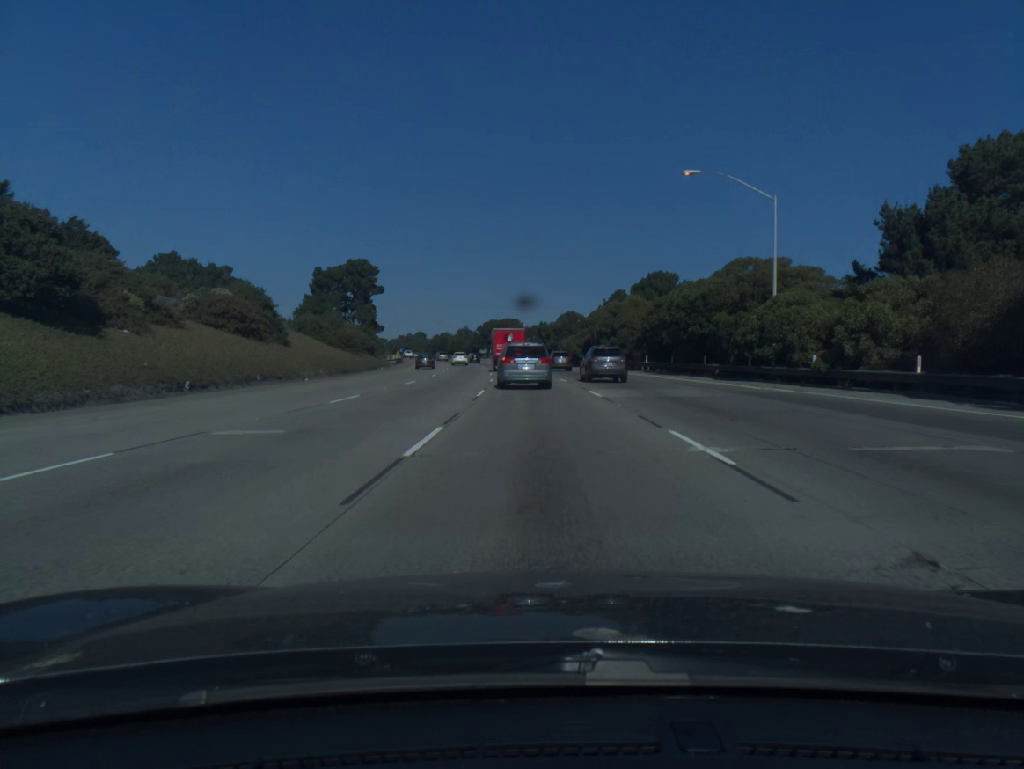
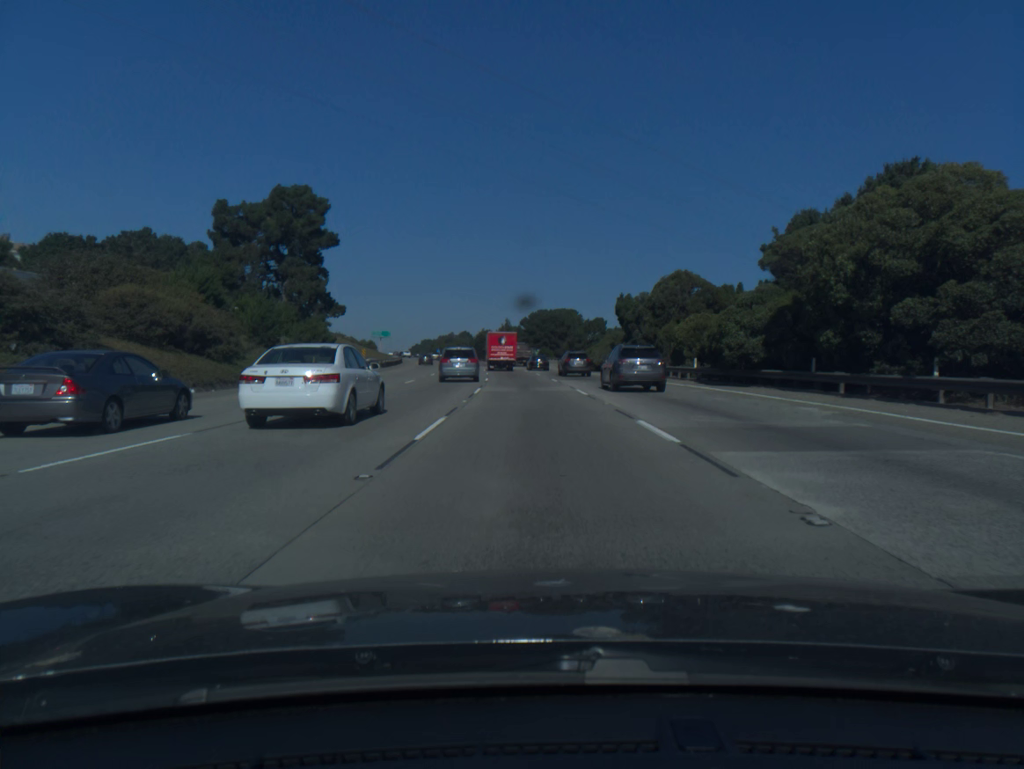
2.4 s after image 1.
(-1.8, +56.5) m; -4°
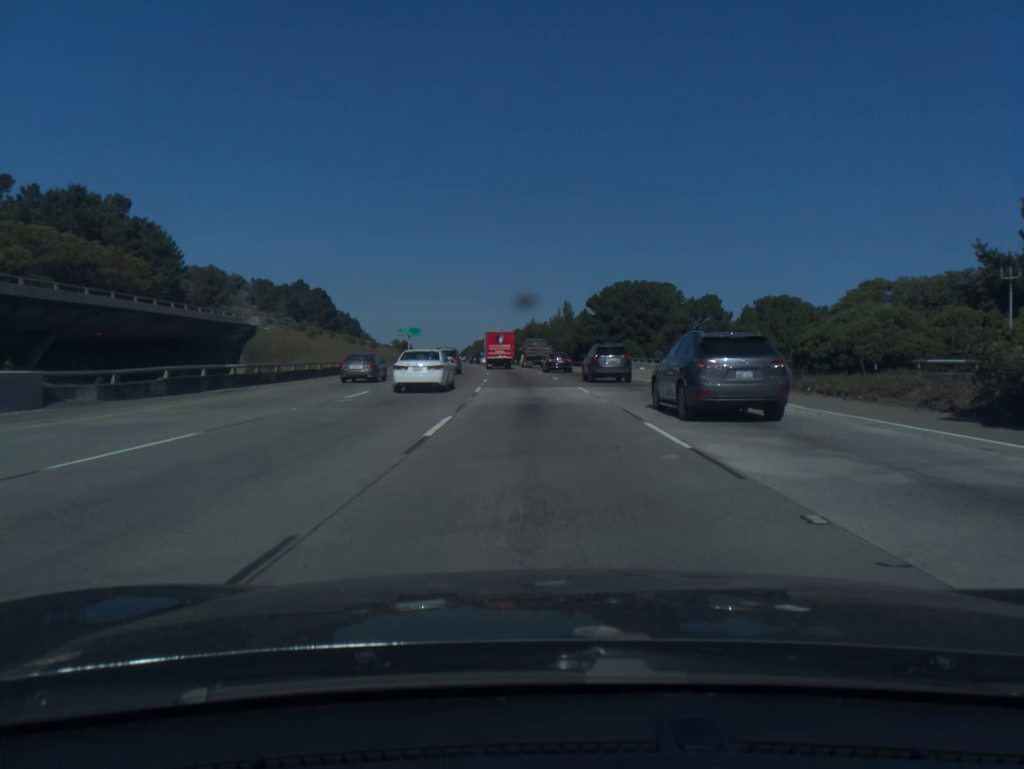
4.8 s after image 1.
(-2.3, +58.2) m; -4°
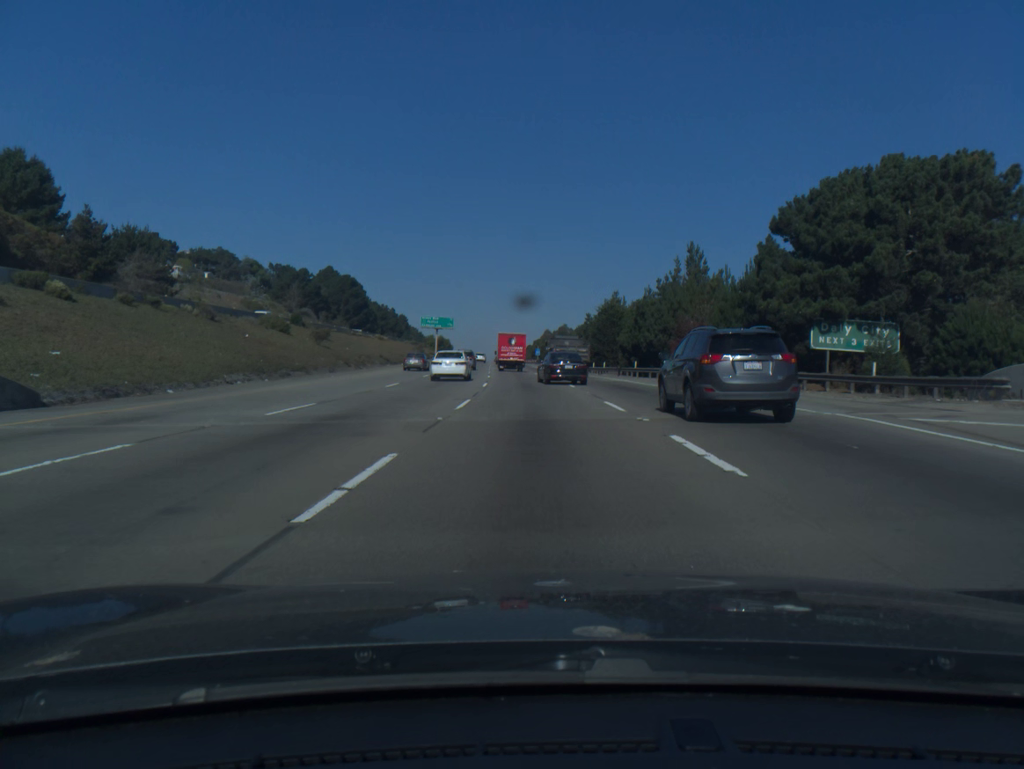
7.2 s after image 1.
(-2.4, +60.6) m; -5°
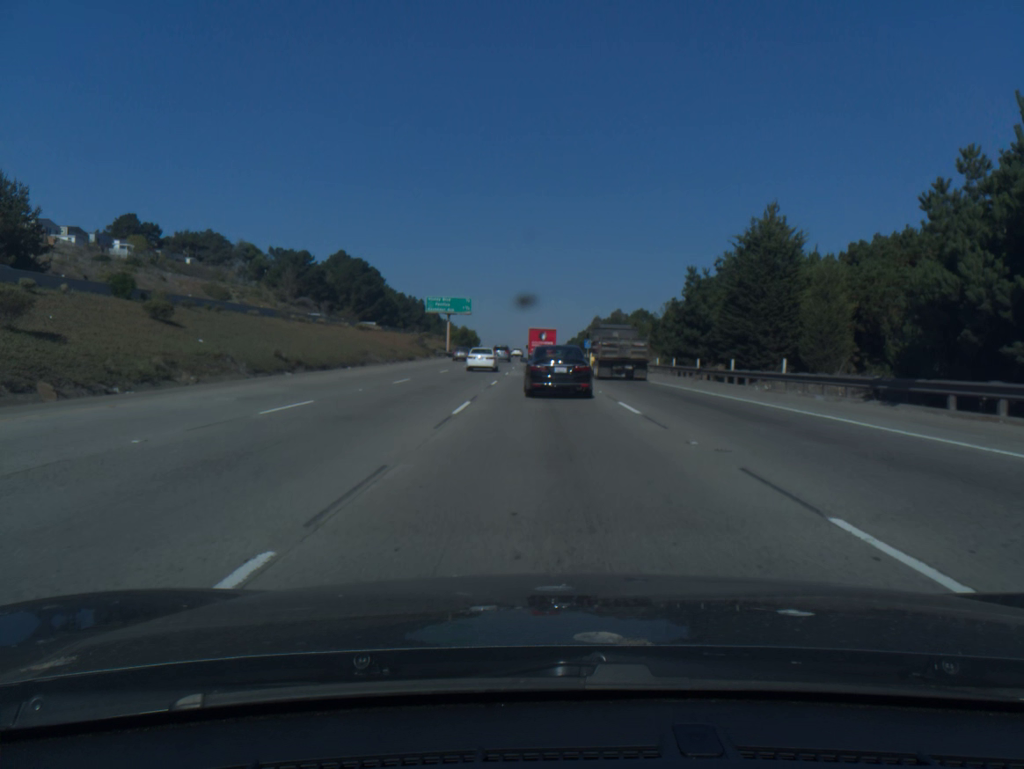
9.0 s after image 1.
(-1.3, +44.5) m; -3°
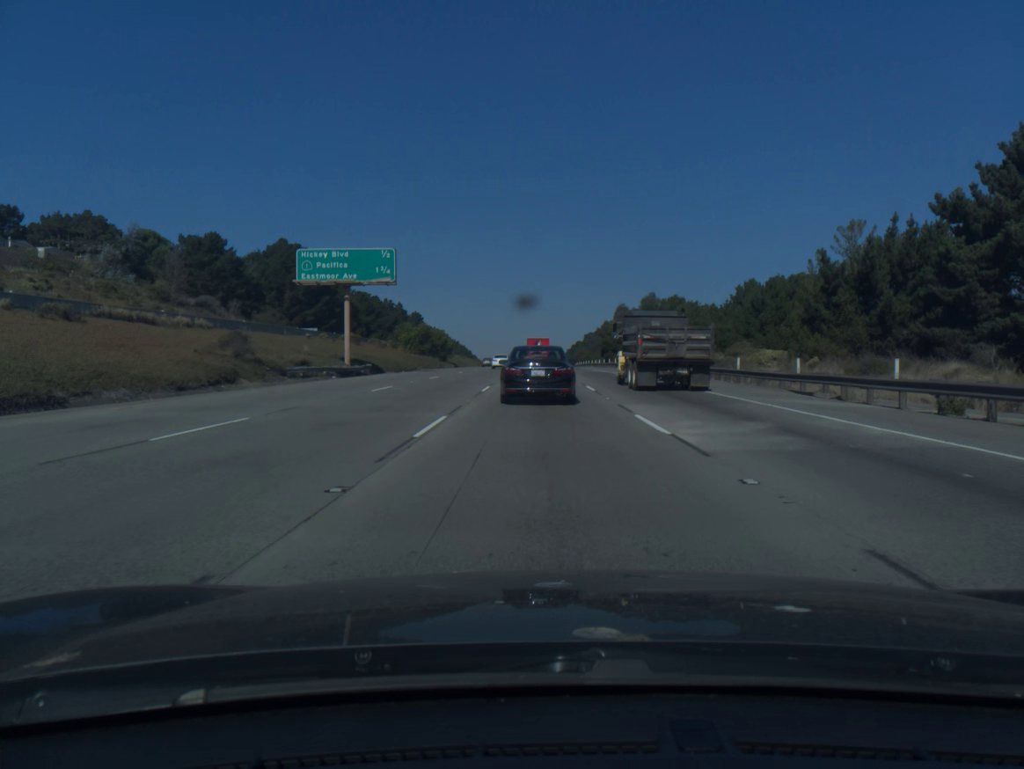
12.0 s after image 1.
(-0.4, +62.5) m; 0°
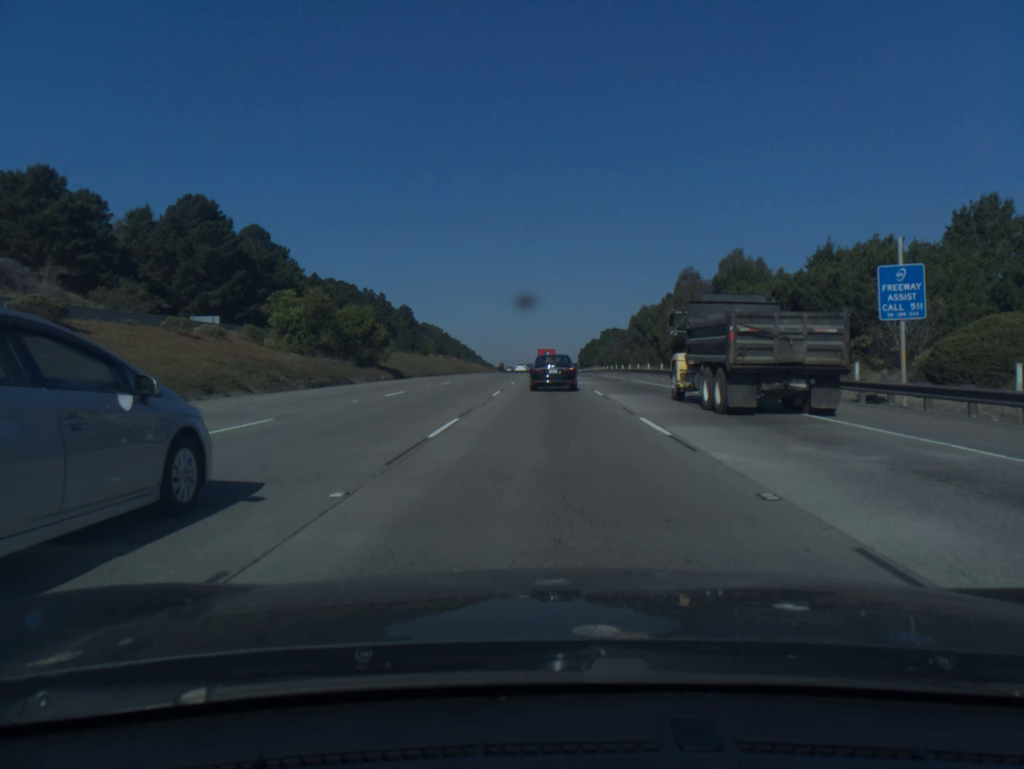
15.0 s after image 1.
(-0.4, +58.1) m; -1°
